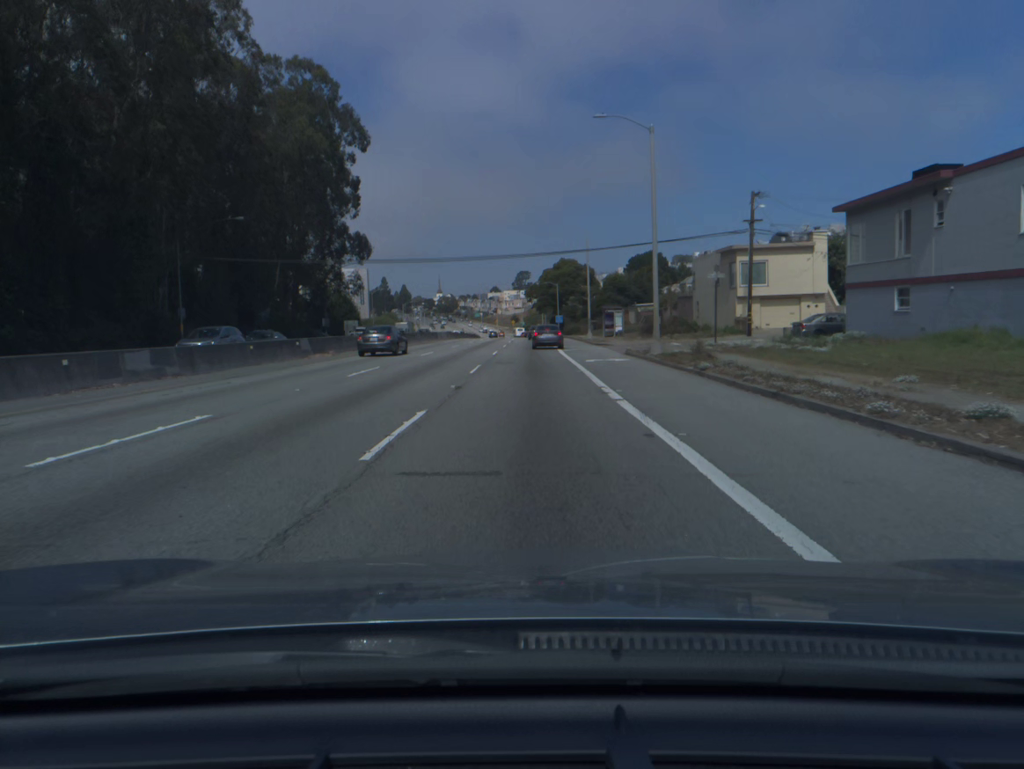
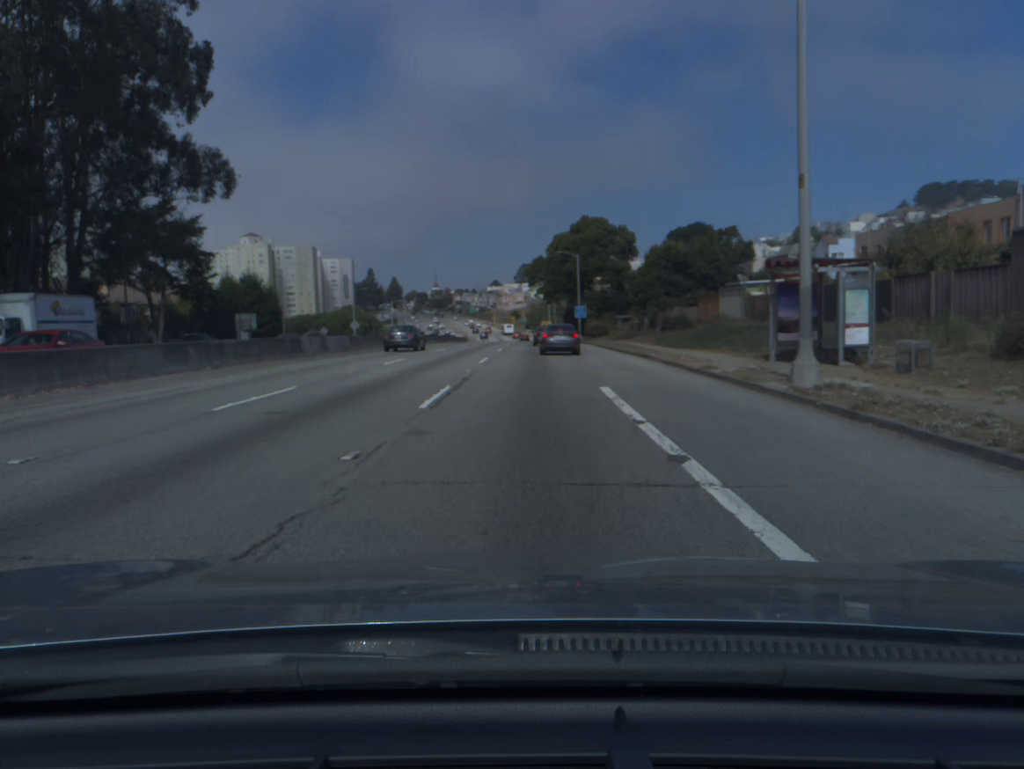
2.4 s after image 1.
(0.0, +54.1) m; 0°
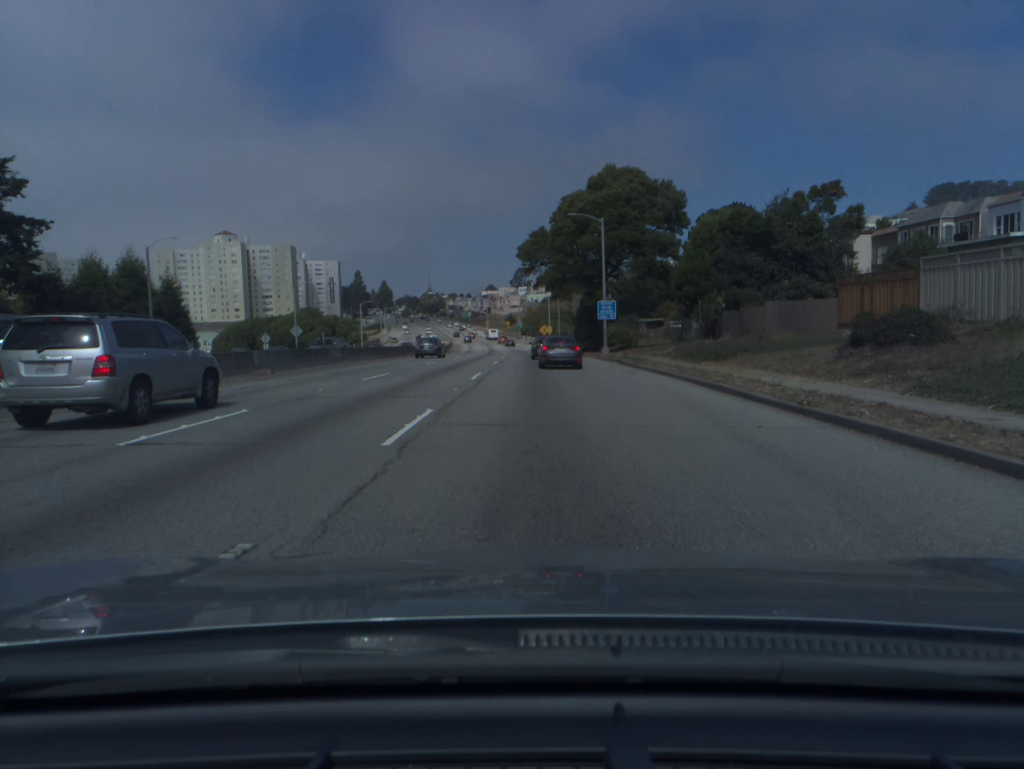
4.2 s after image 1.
(-0.1, +33.0) m; 0°
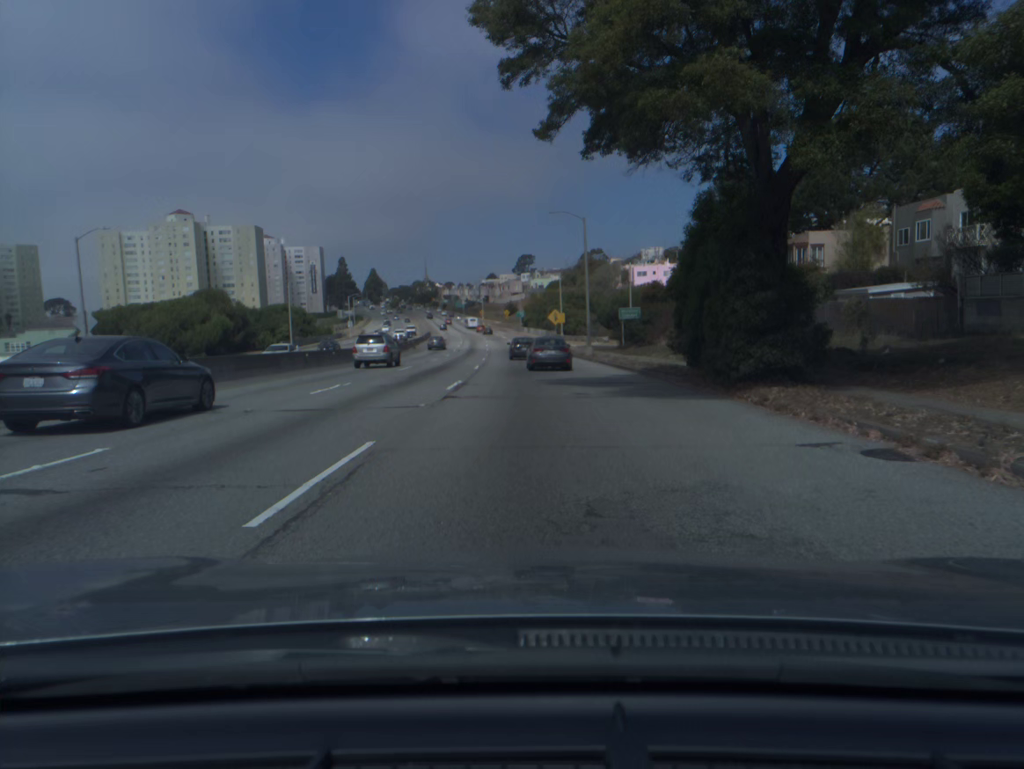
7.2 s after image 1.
(+0.1, +48.7) m; 0°
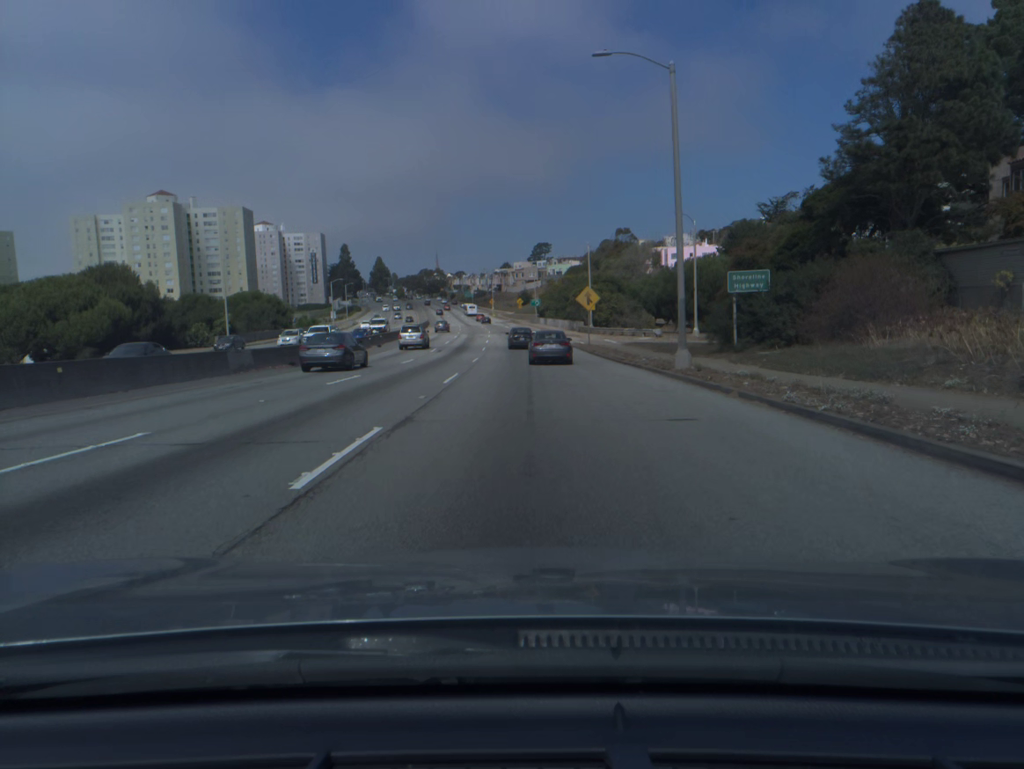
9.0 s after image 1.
(-0.3, +28.1) m; -1°
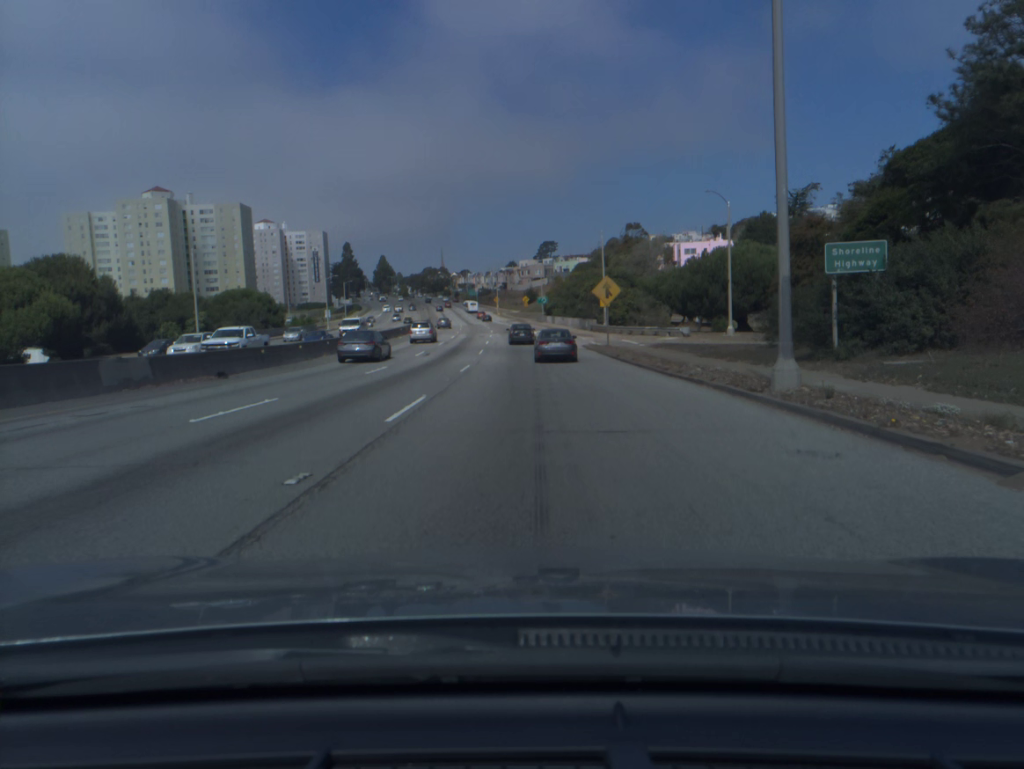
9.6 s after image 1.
(-0.1, +9.3) m; -1°
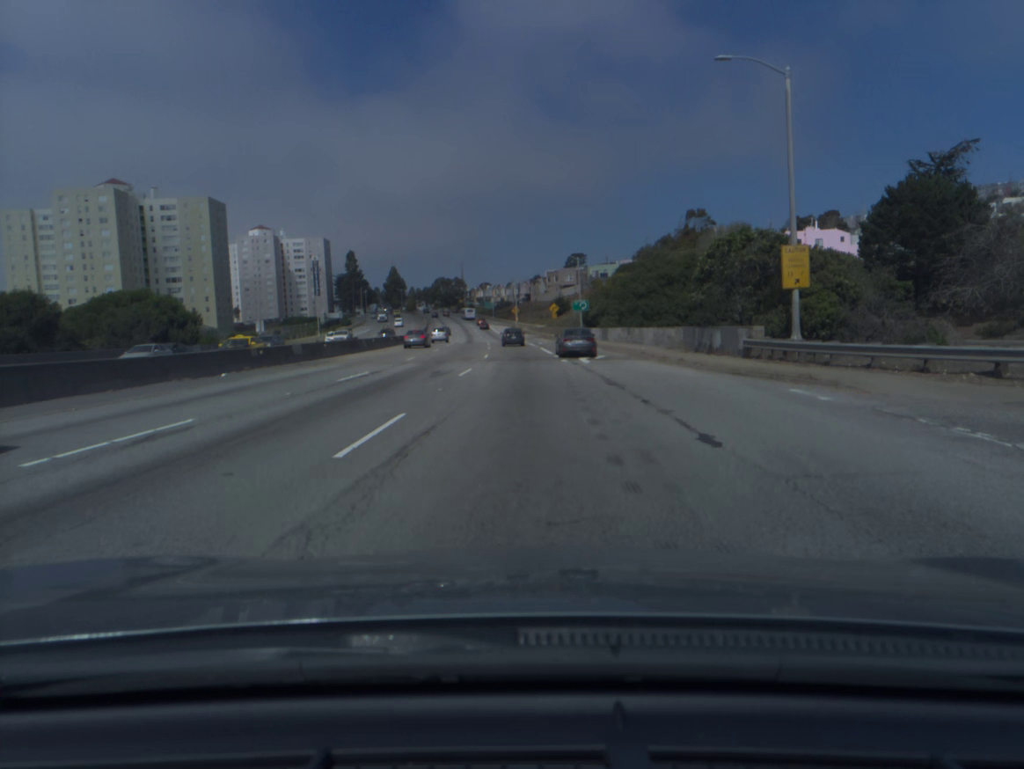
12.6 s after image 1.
(-0.6, +47.9) m; -2°
